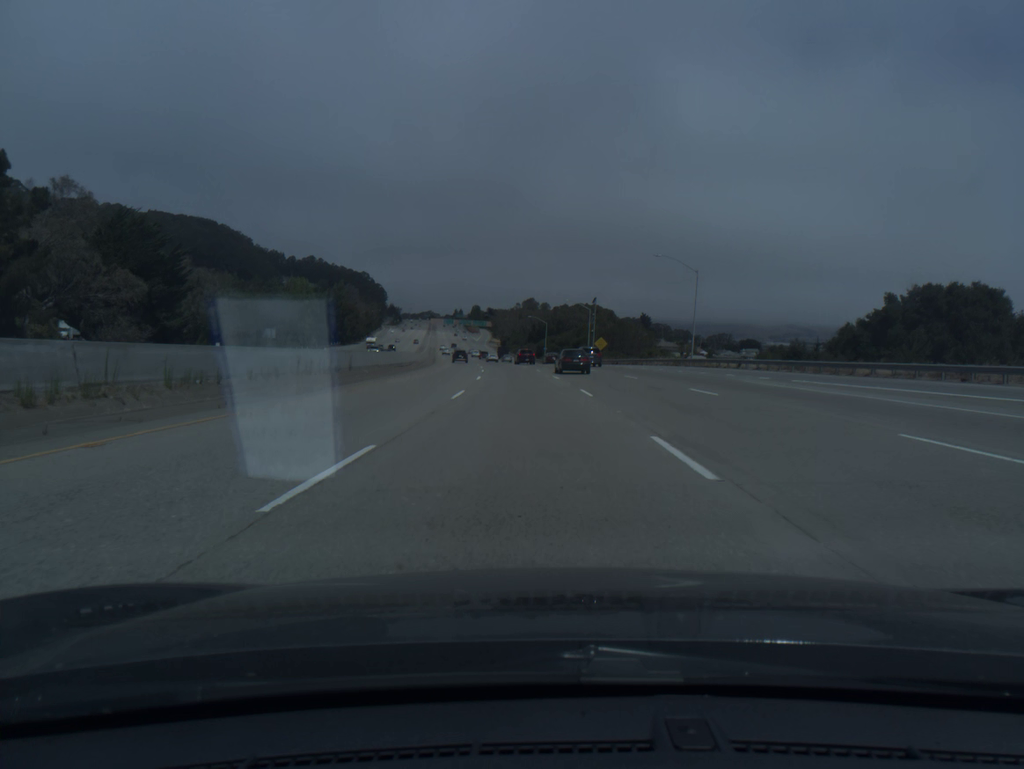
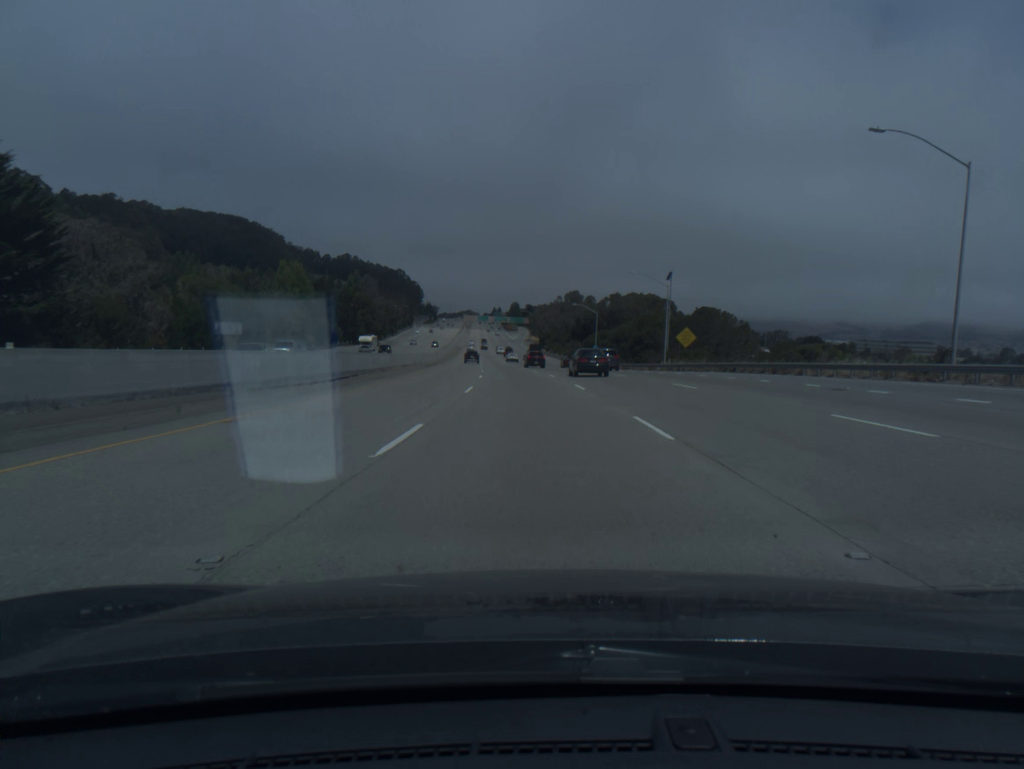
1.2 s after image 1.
(-1.1, +40.2) m; -3°
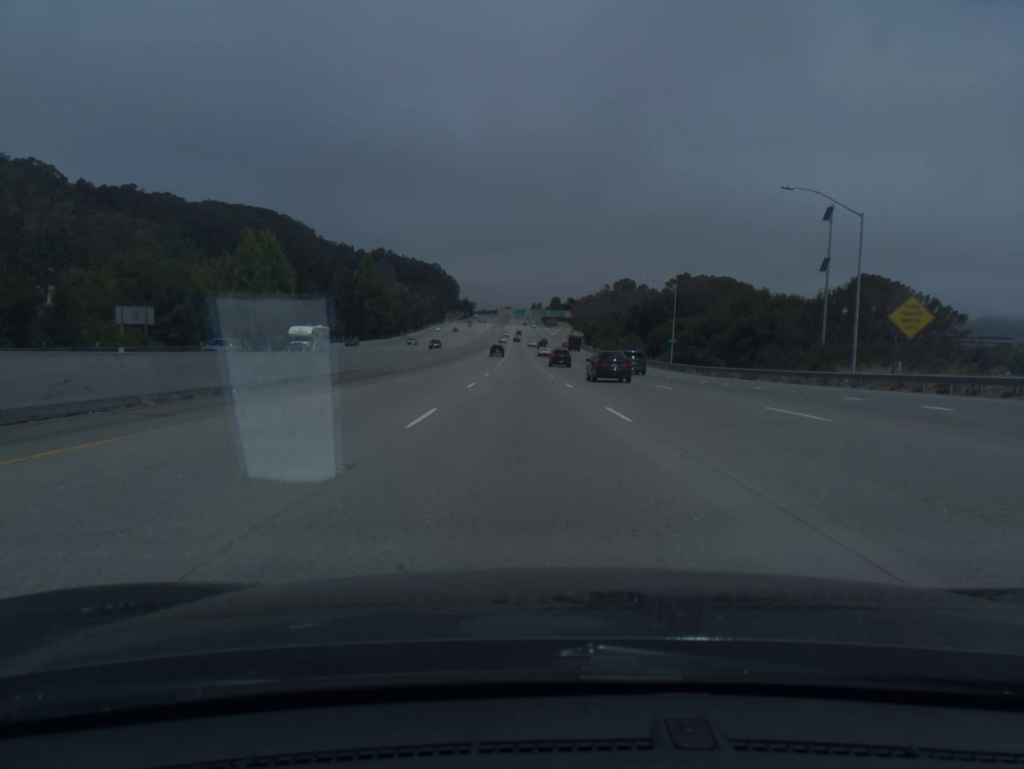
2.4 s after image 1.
(-1.0, +40.4) m; -3°
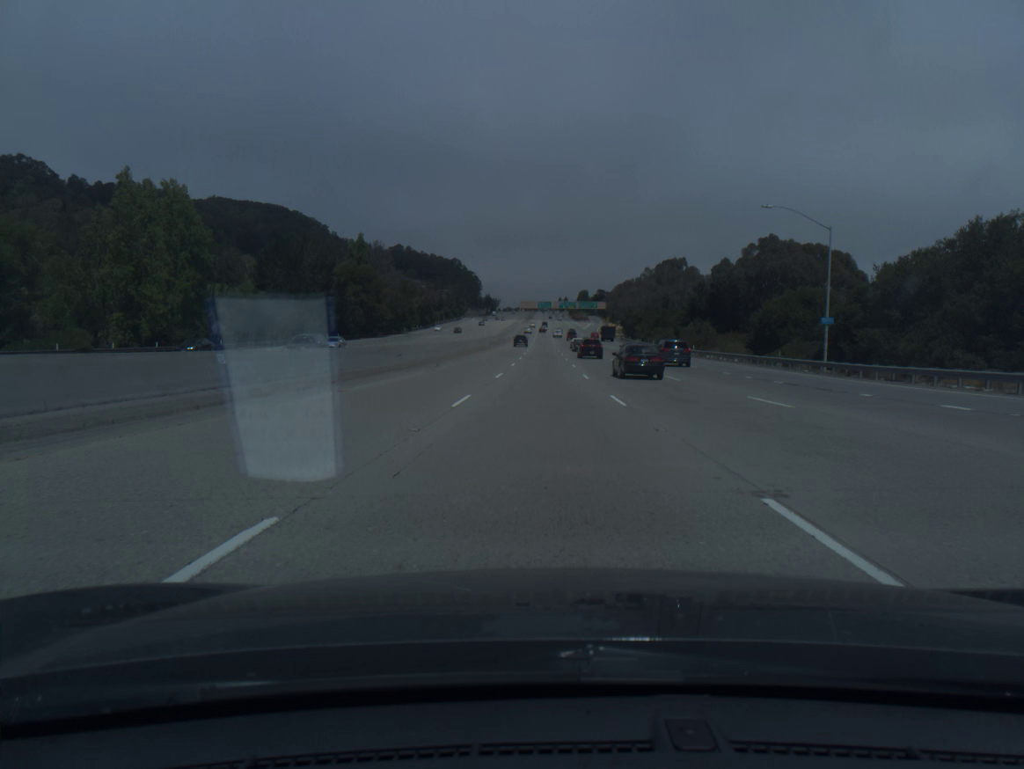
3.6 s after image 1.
(-0.9, +40.5) m; -2°
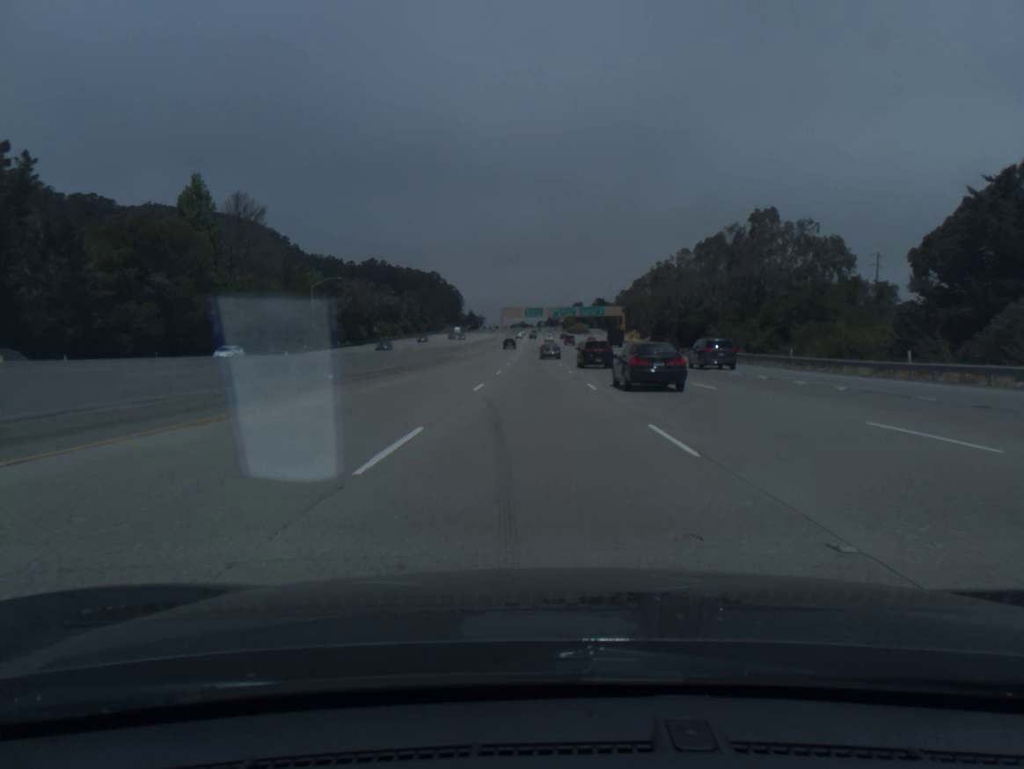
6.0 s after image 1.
(+0.4, +81.0) m; +1°
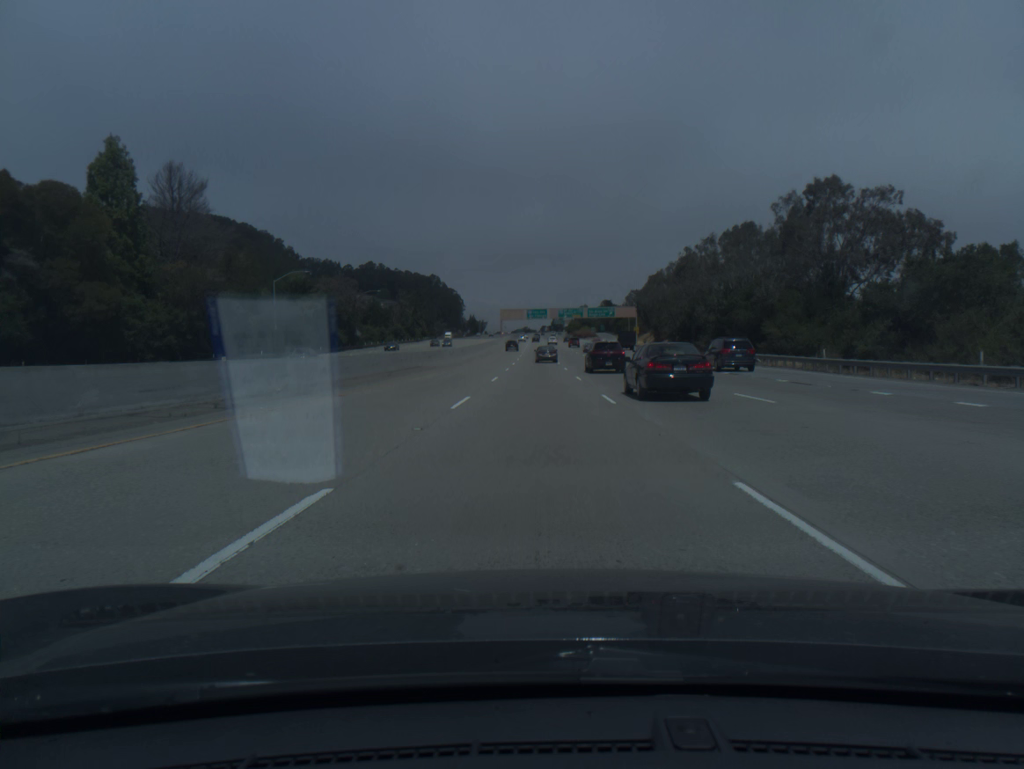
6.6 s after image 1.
(0.0, +20.1) m; 0°
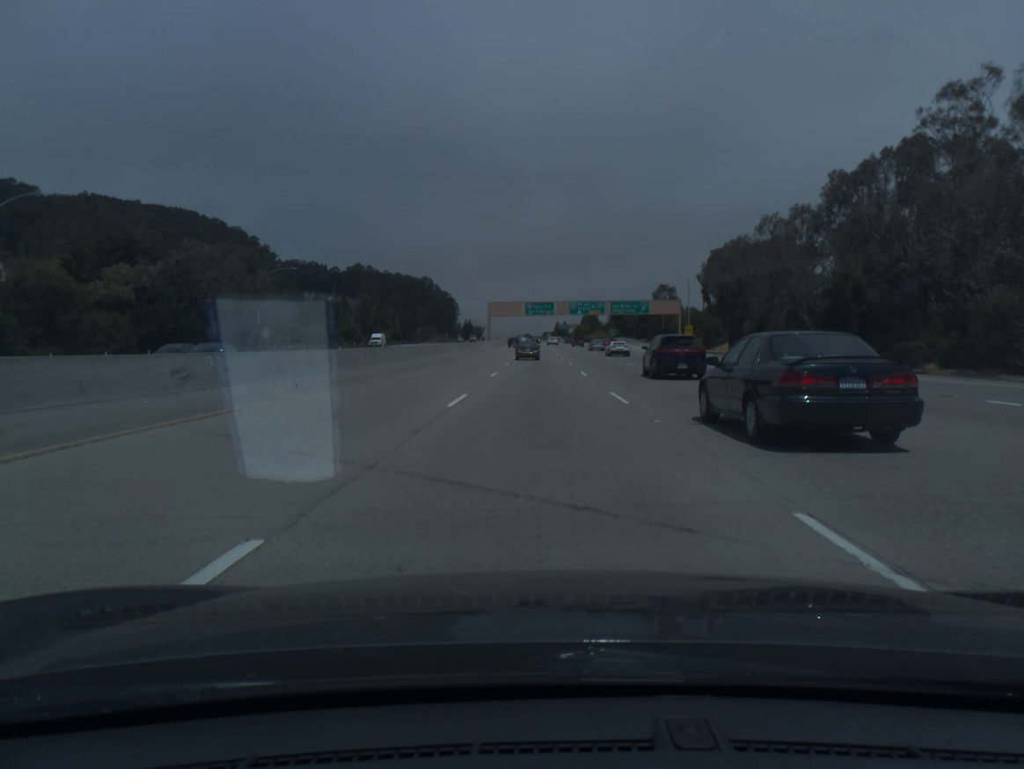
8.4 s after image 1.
(-0.2, +60.0) m; 0°
